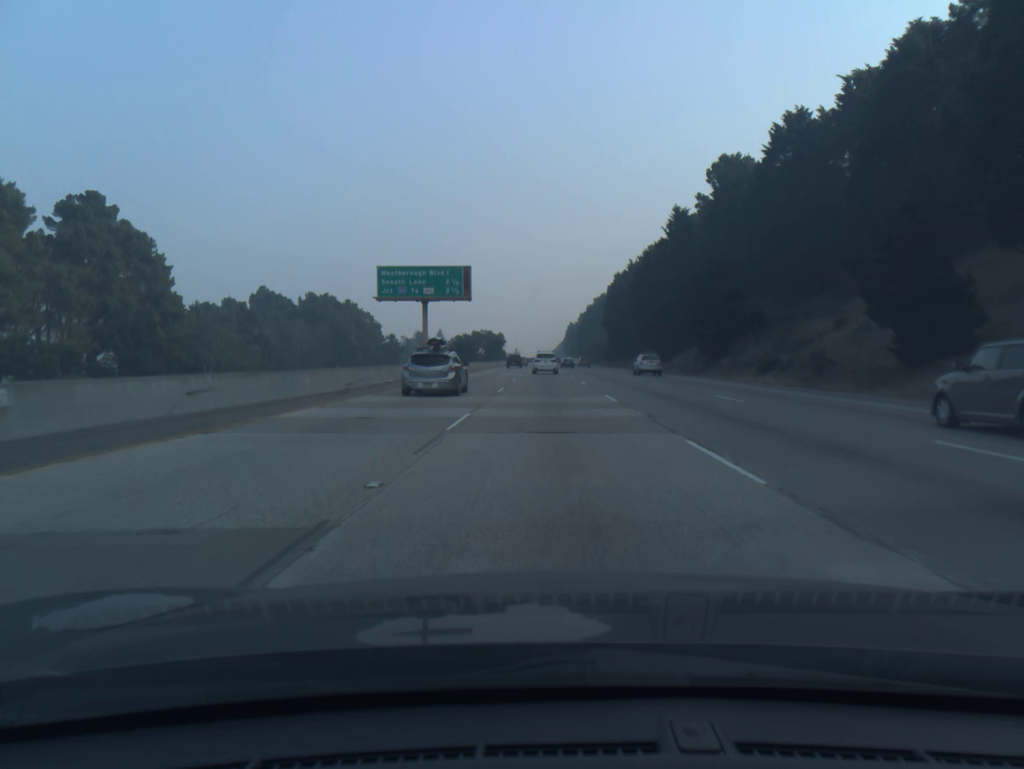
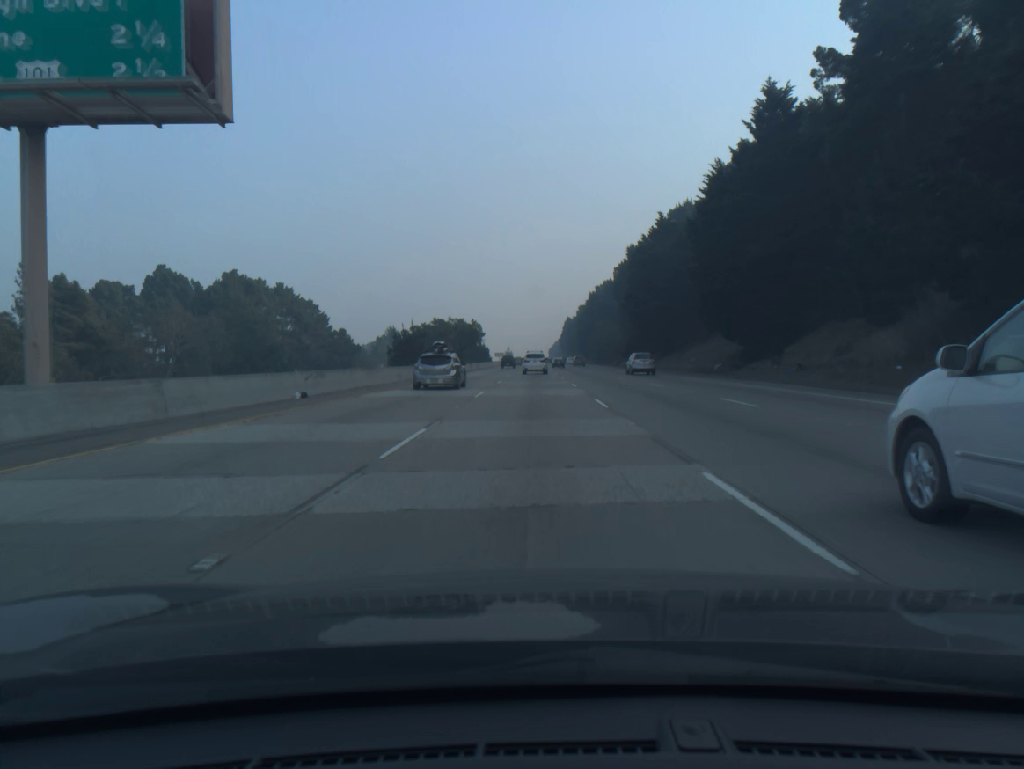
(+0.3, +47.5) m; 0°
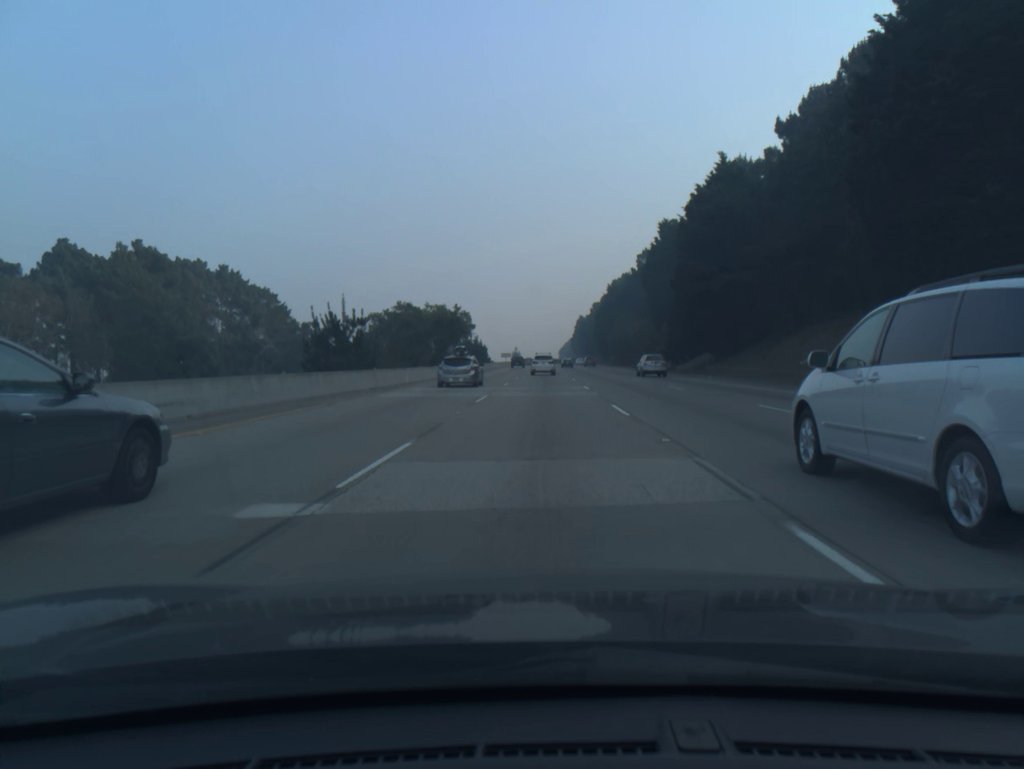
(-0.2, +31.7) m; -1°
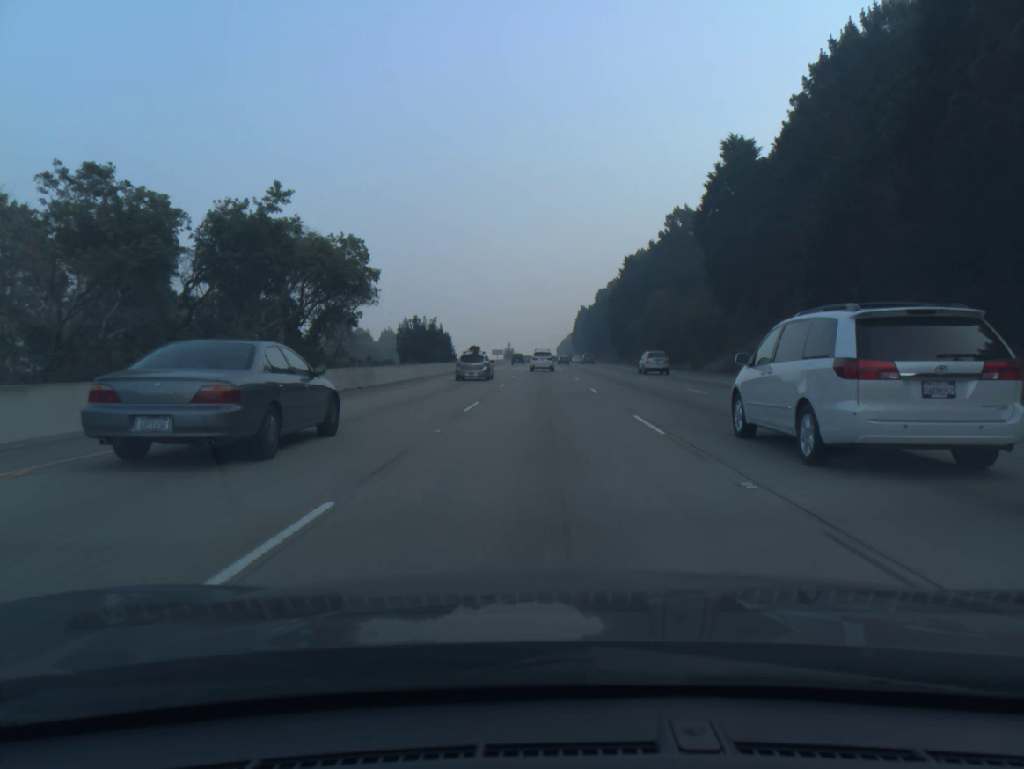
(0.0, +48.1) m; 0°
